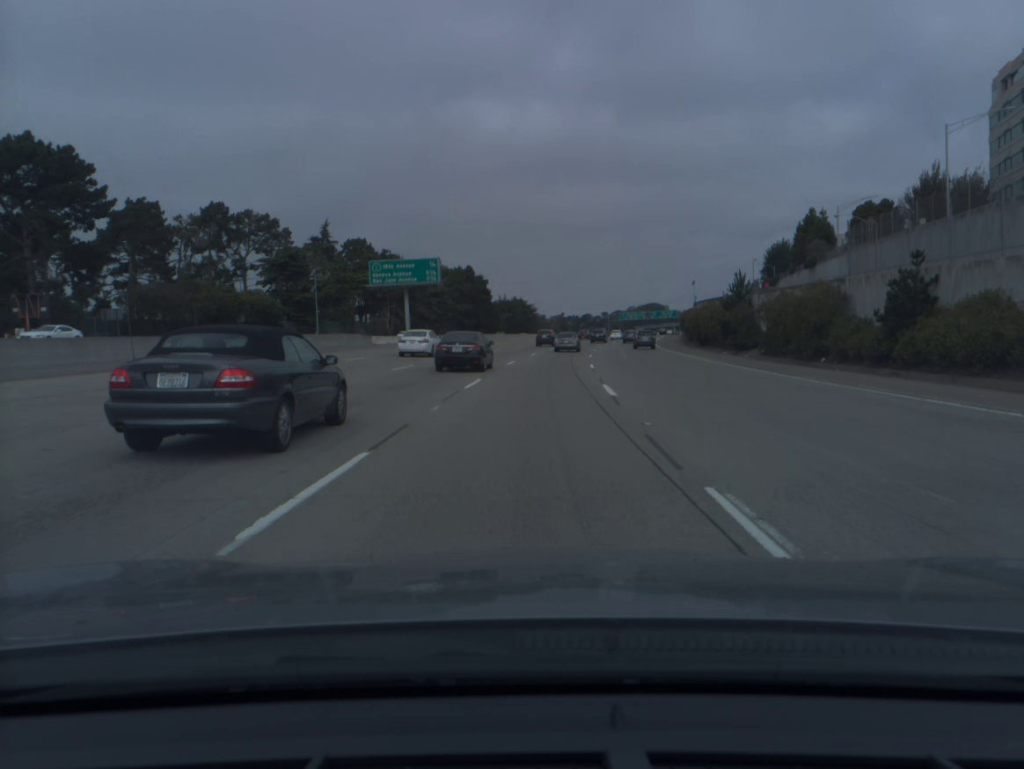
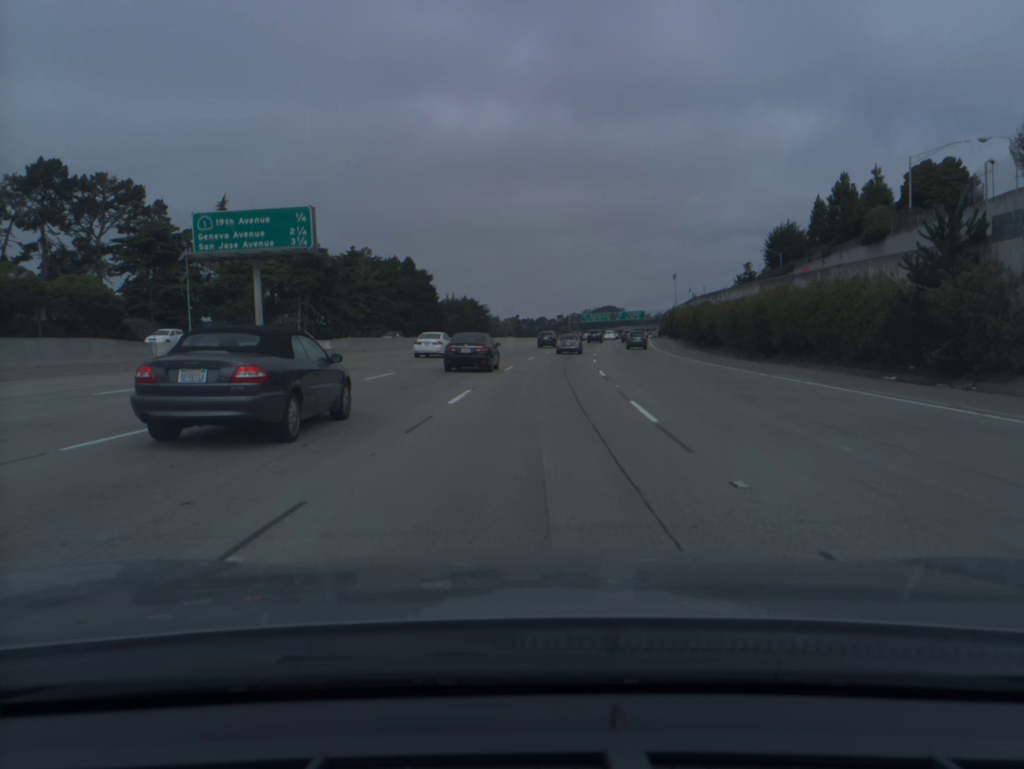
(+0.9, +33.5) m; +3°
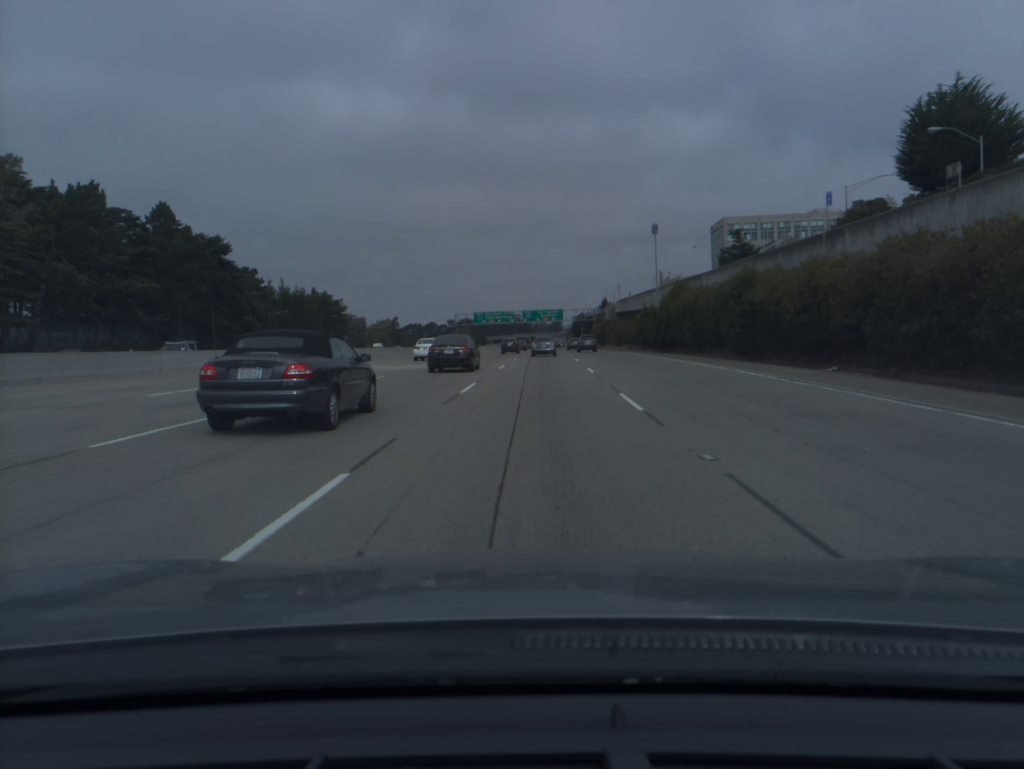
(+6.2, +84.0) m; +8°
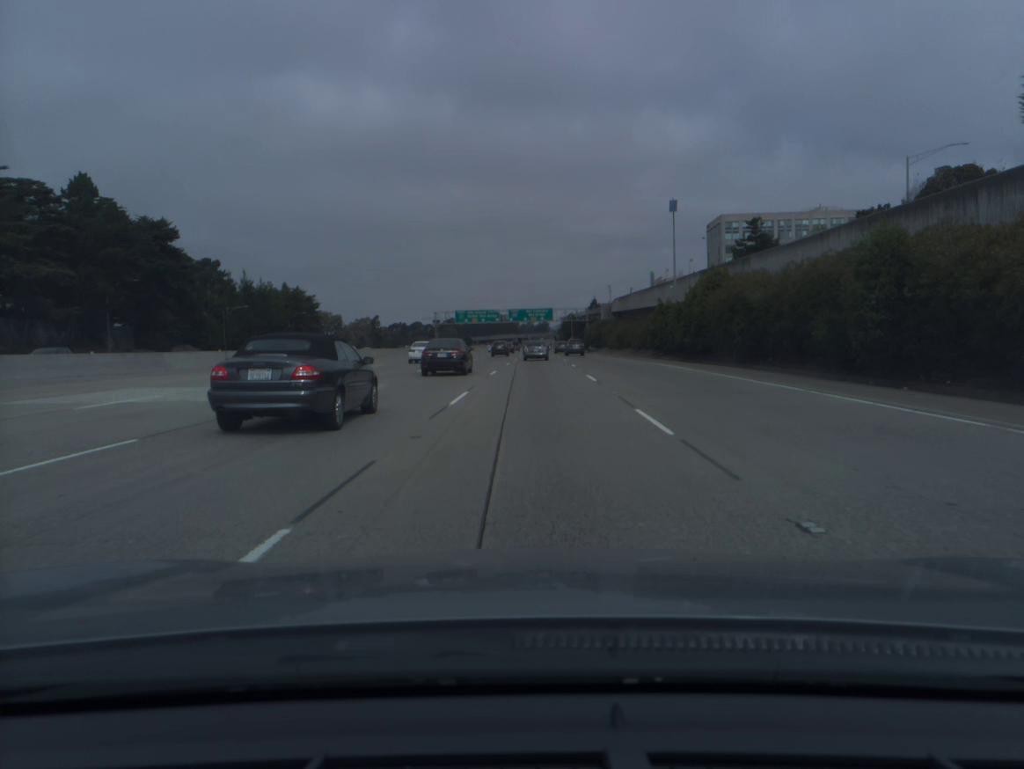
(+0.1, +16.9) m; +1°
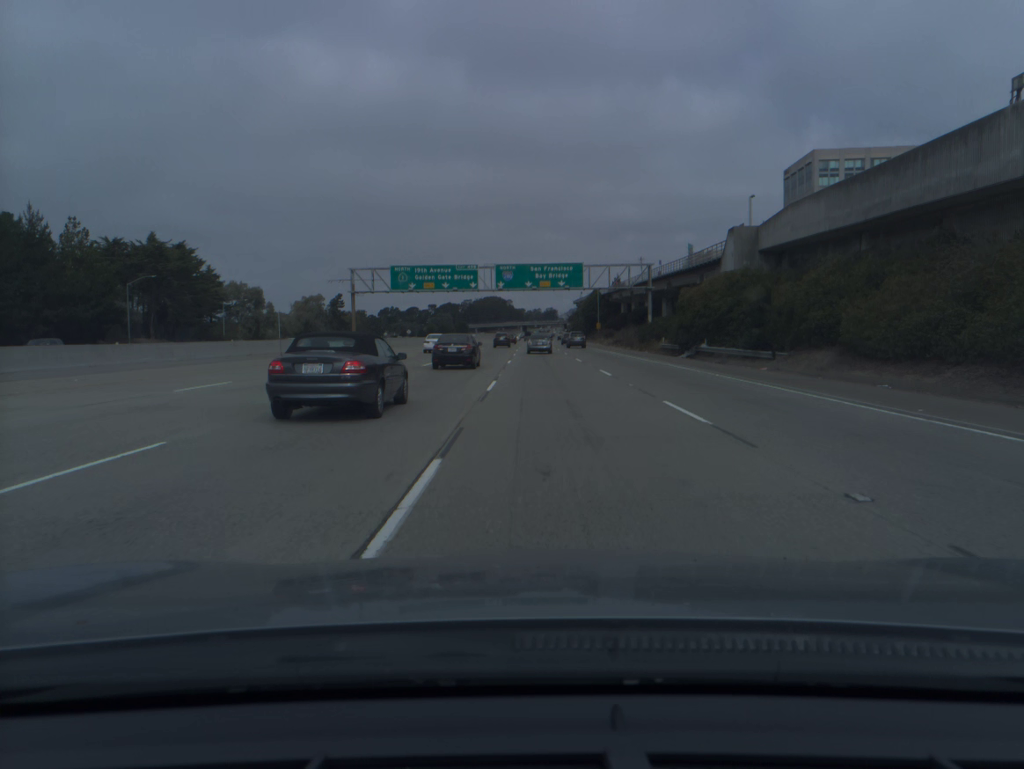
(+0.5, +84.1) m; 0°
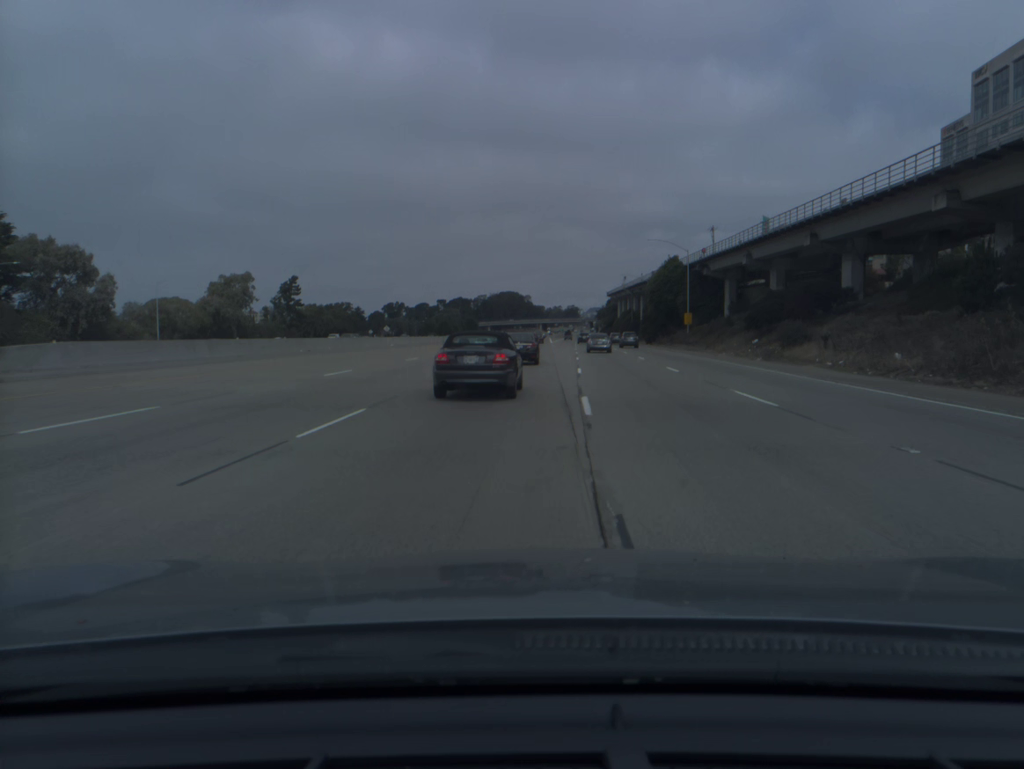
(-1.3, +82.0) m; -1°
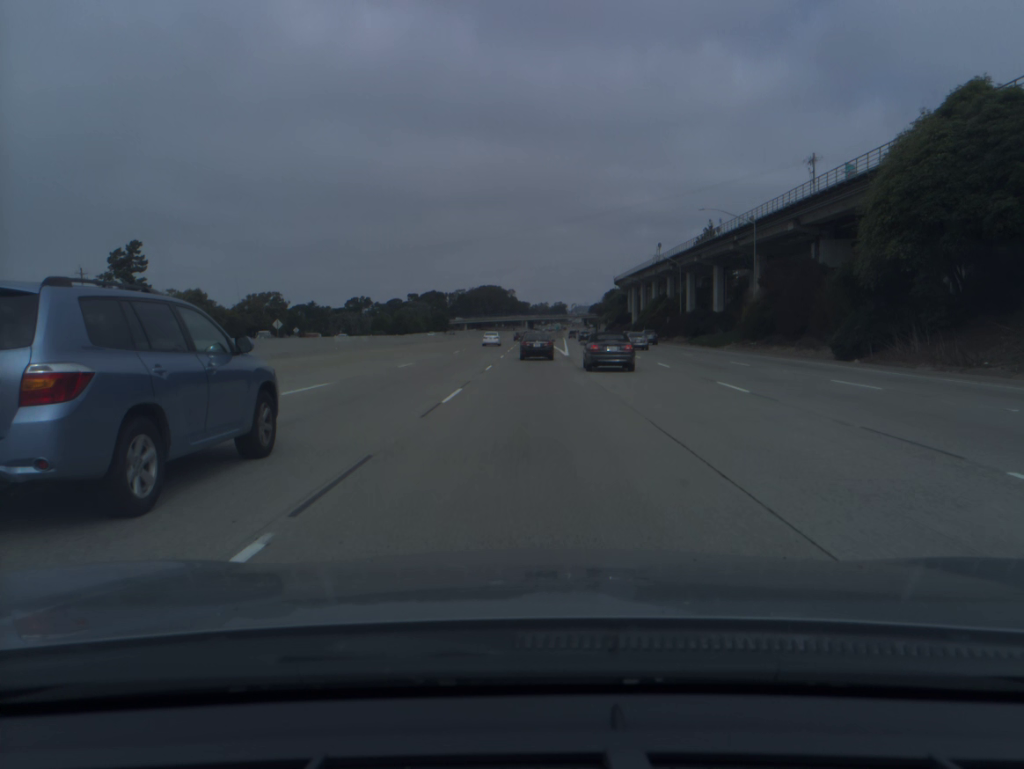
(+0.6, +80.4) m; +1°
